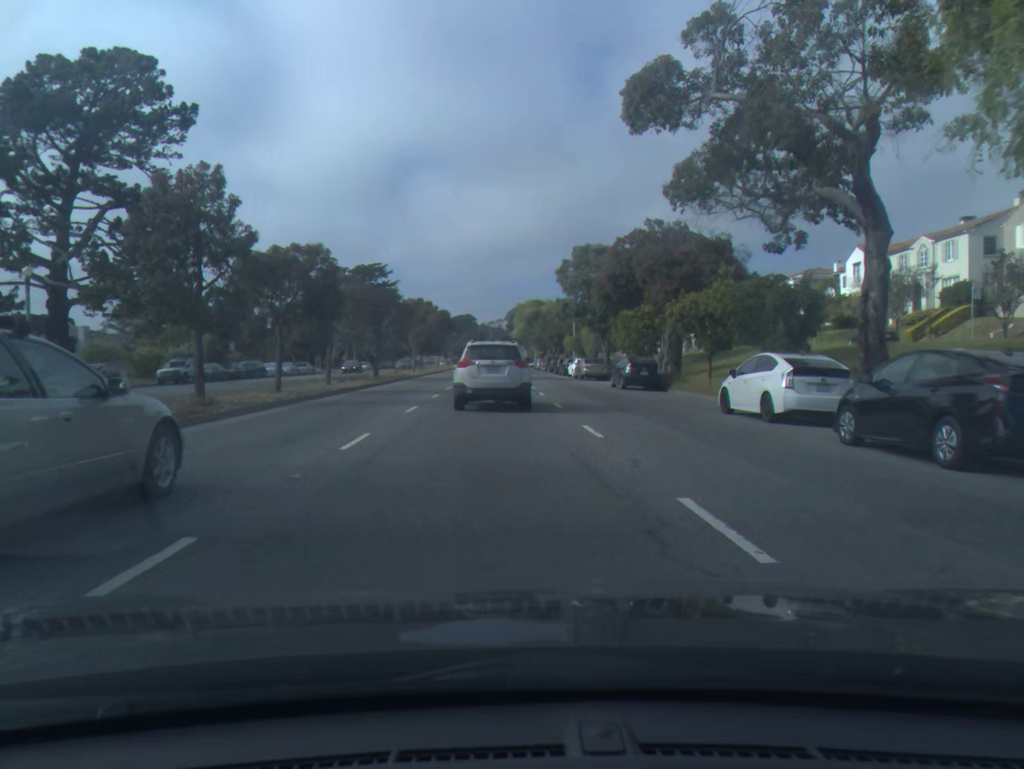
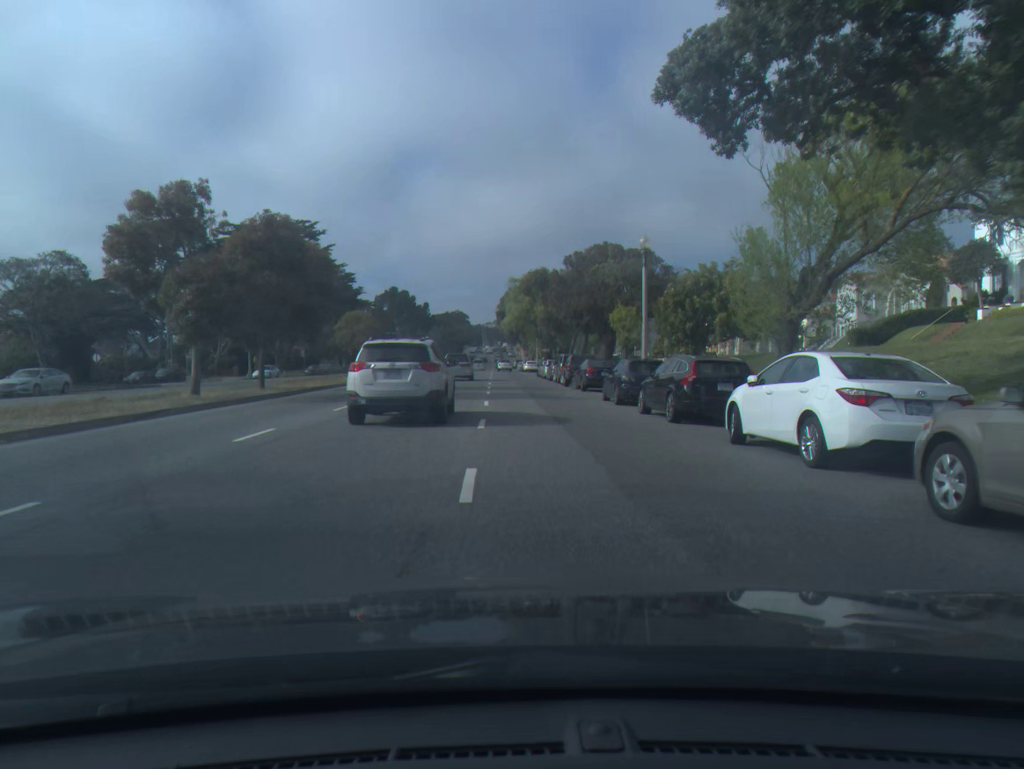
(+0.4, +48.8) m; 0°
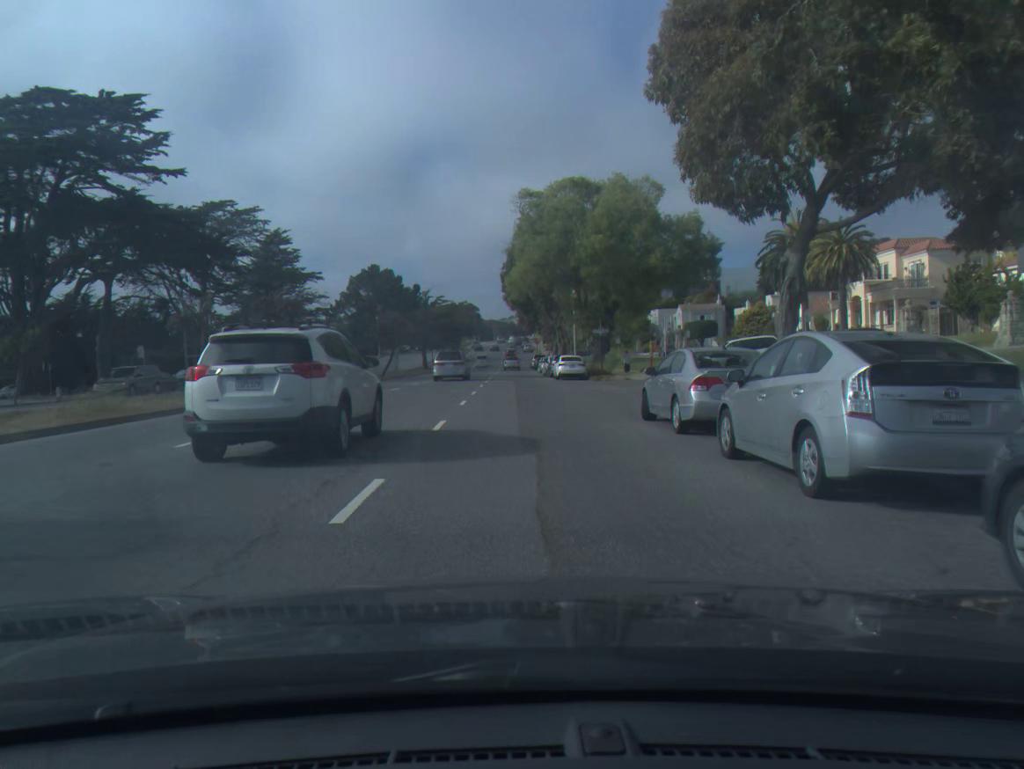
(-0.4, +51.3) m; -1°
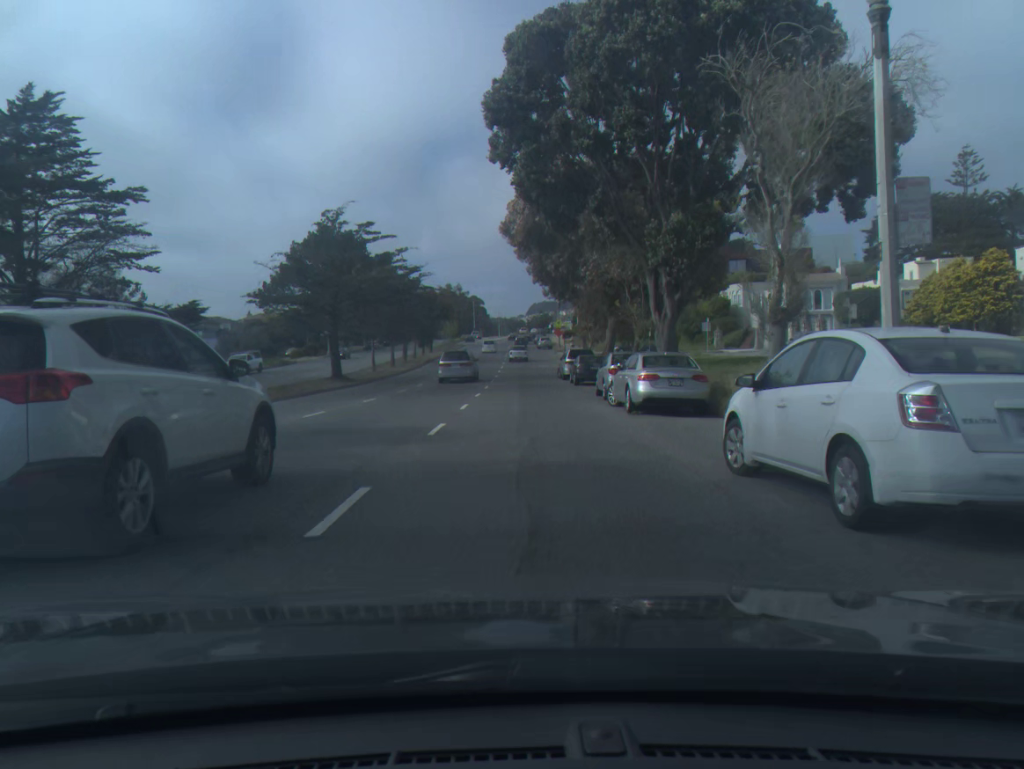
(-0.5, +51.0) m; -1°
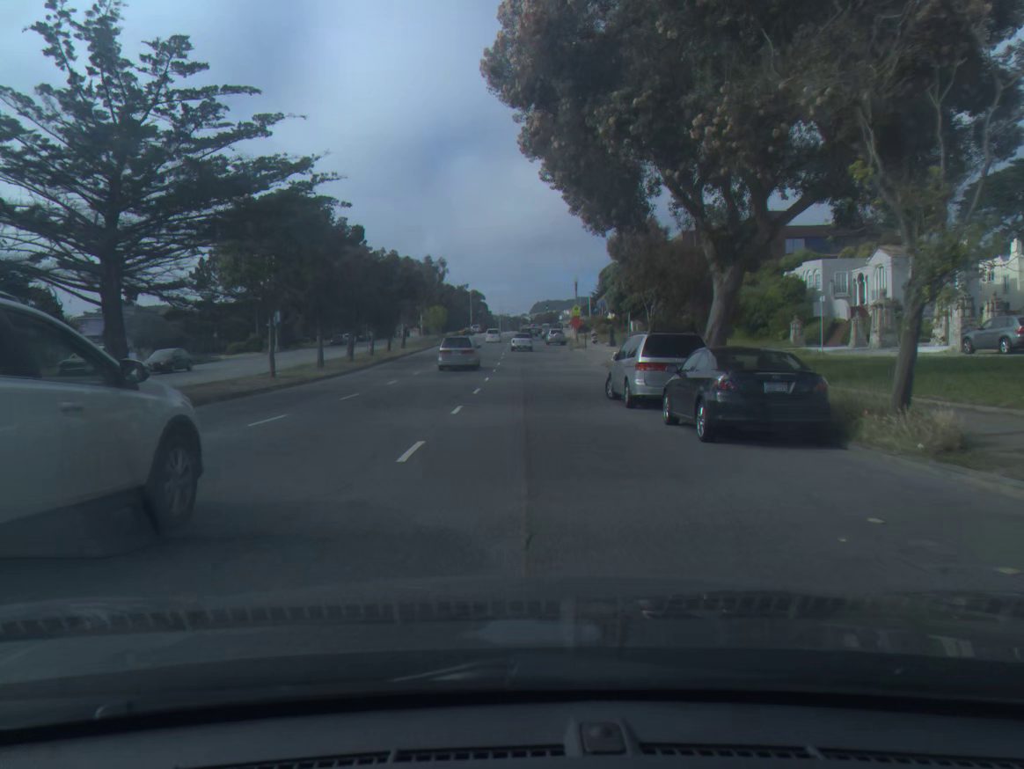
(0.0, +25.2) m; 0°
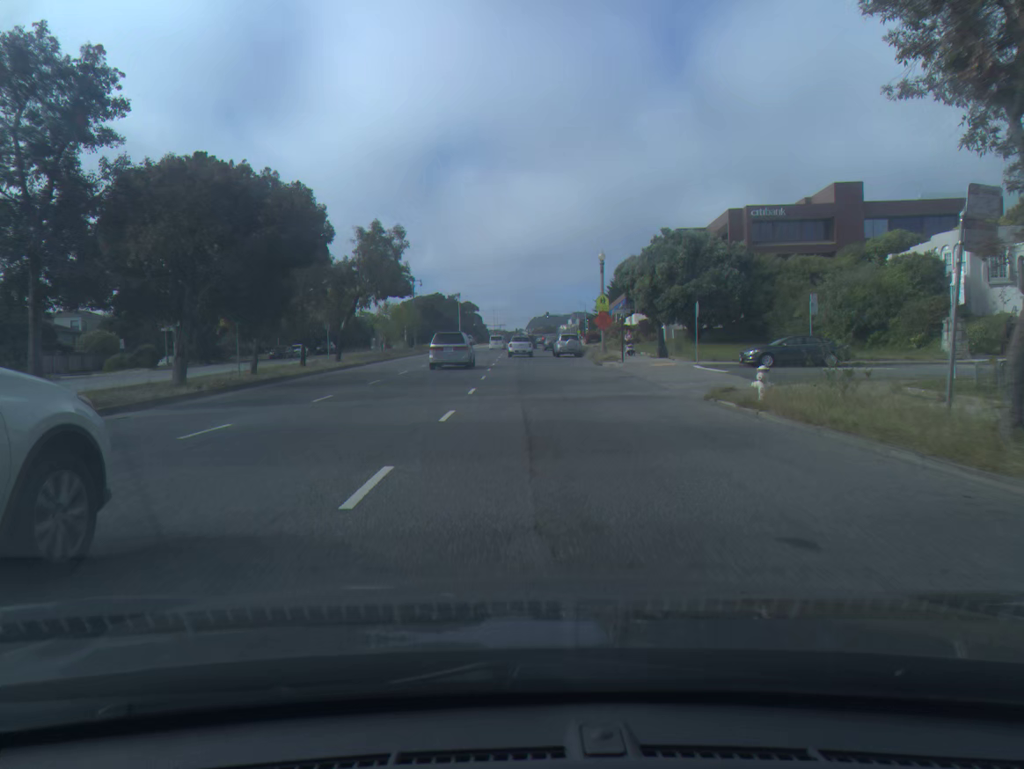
(+0.1, +25.0) m; 0°
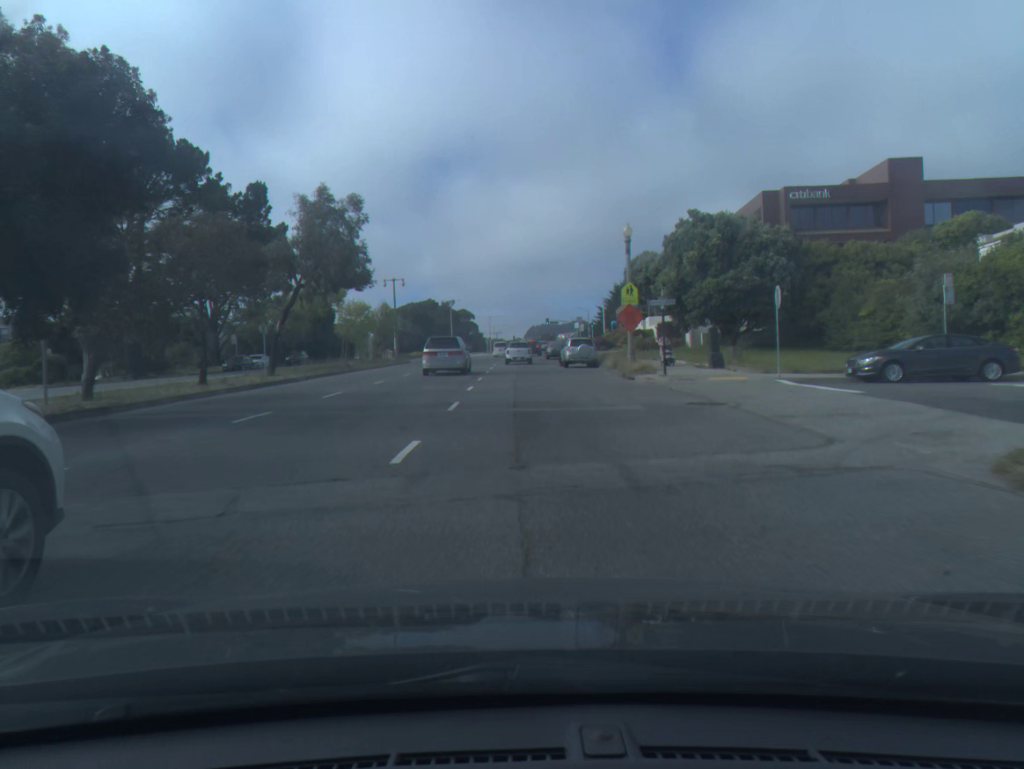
(0.0, +12.2) m; 0°
